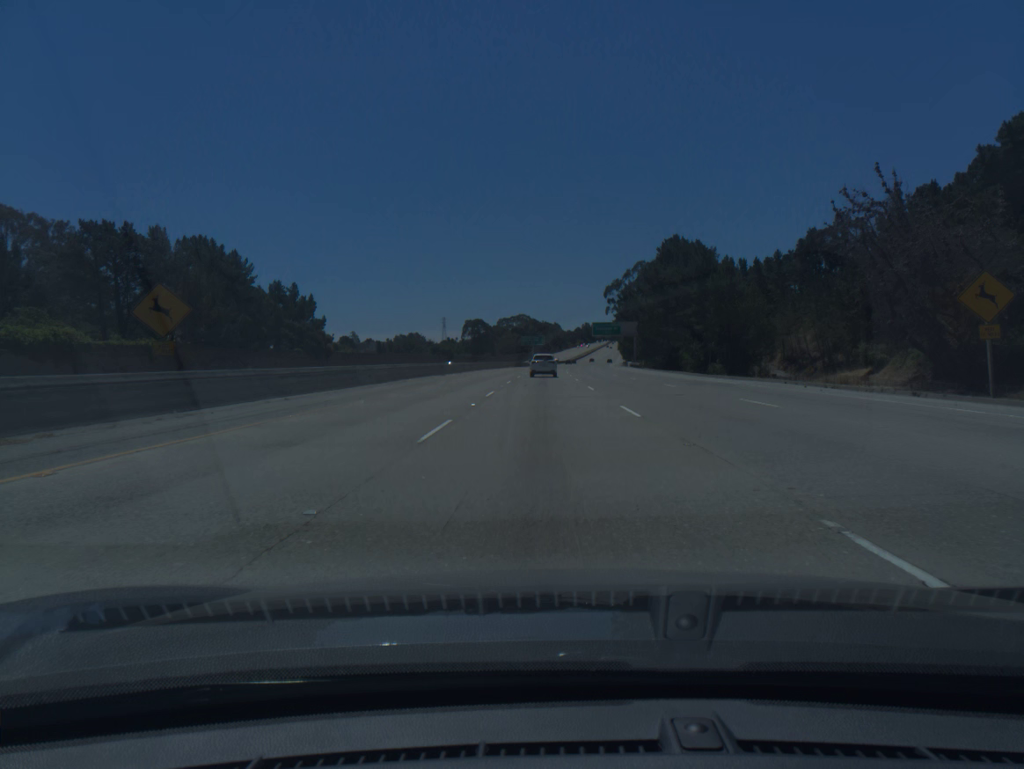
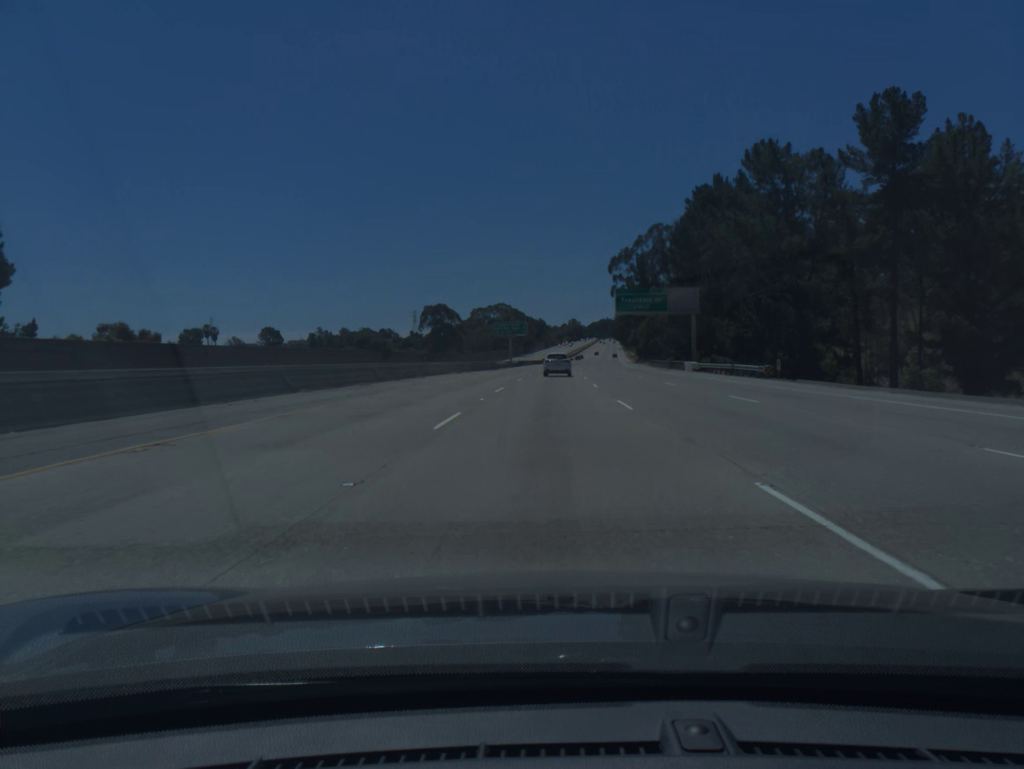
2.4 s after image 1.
(+0.4, +71.0) m; +1°
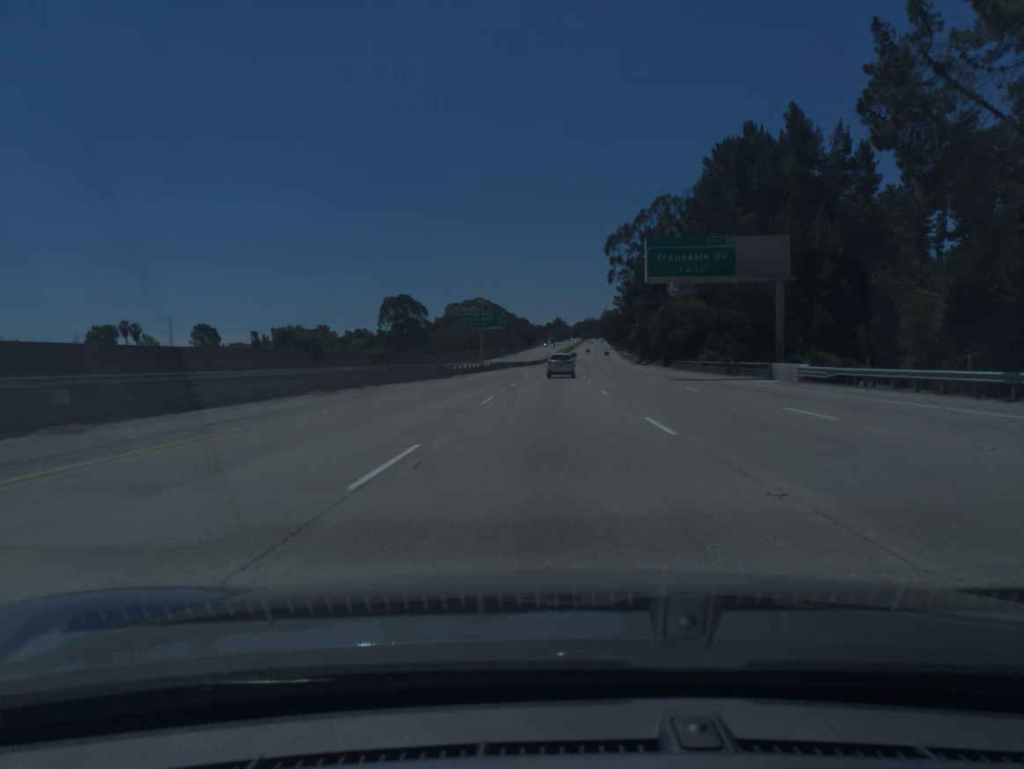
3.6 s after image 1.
(+0.4, +35.1) m; +1°
